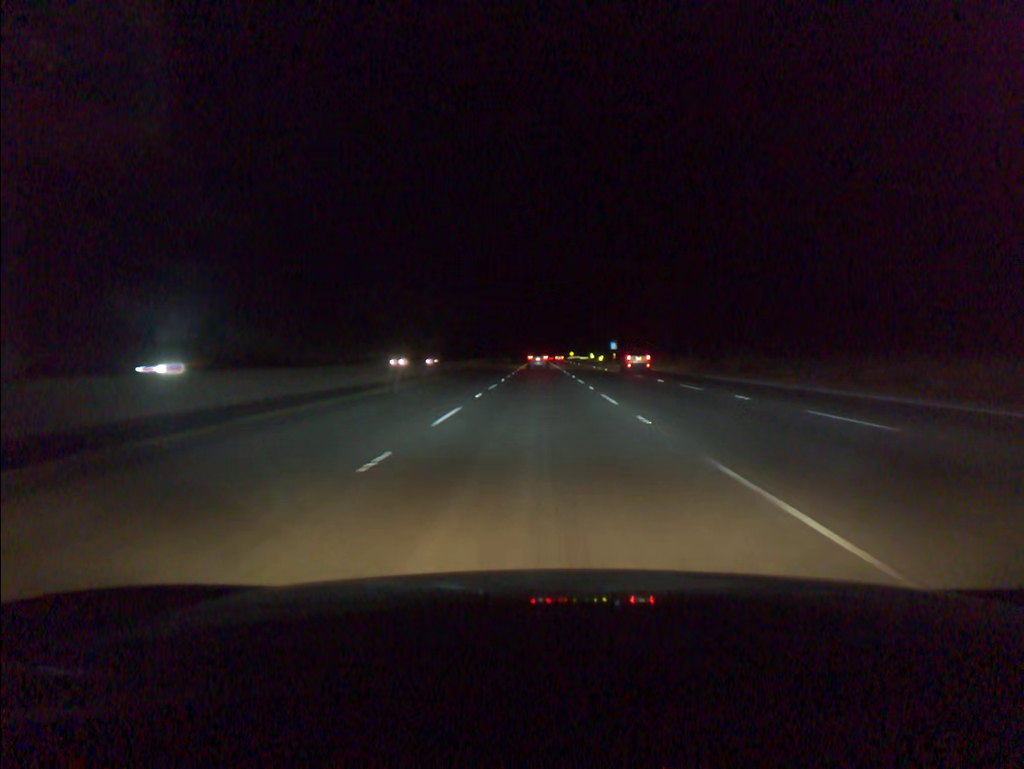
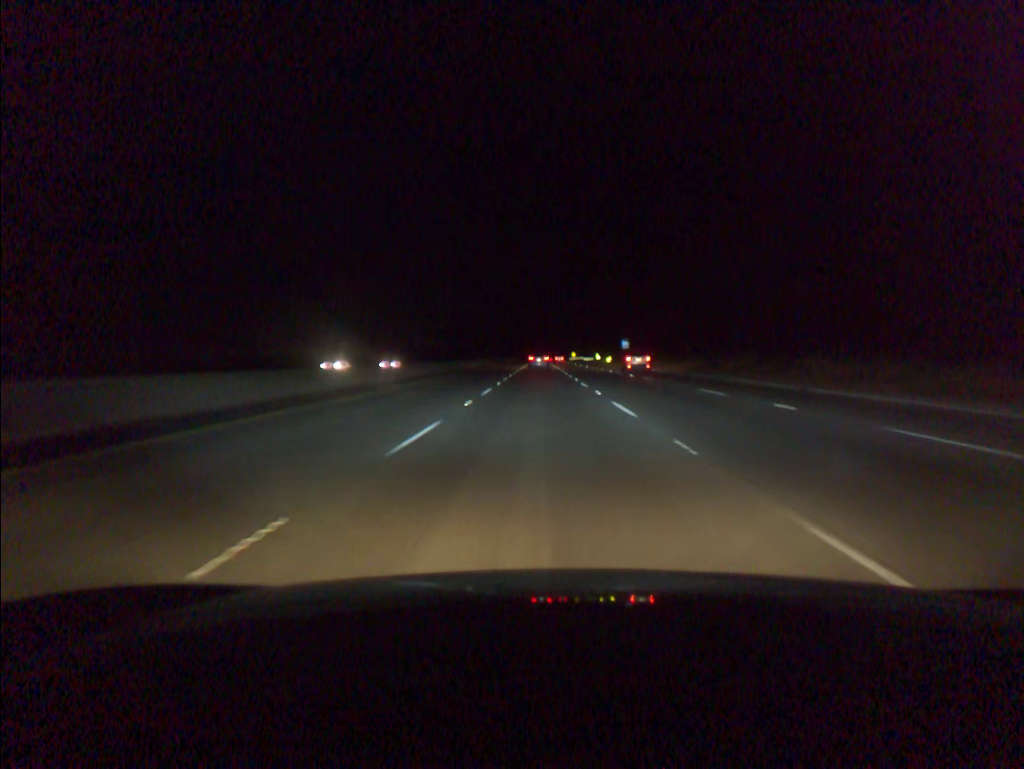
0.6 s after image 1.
(0.0, +18.3) m; 0°
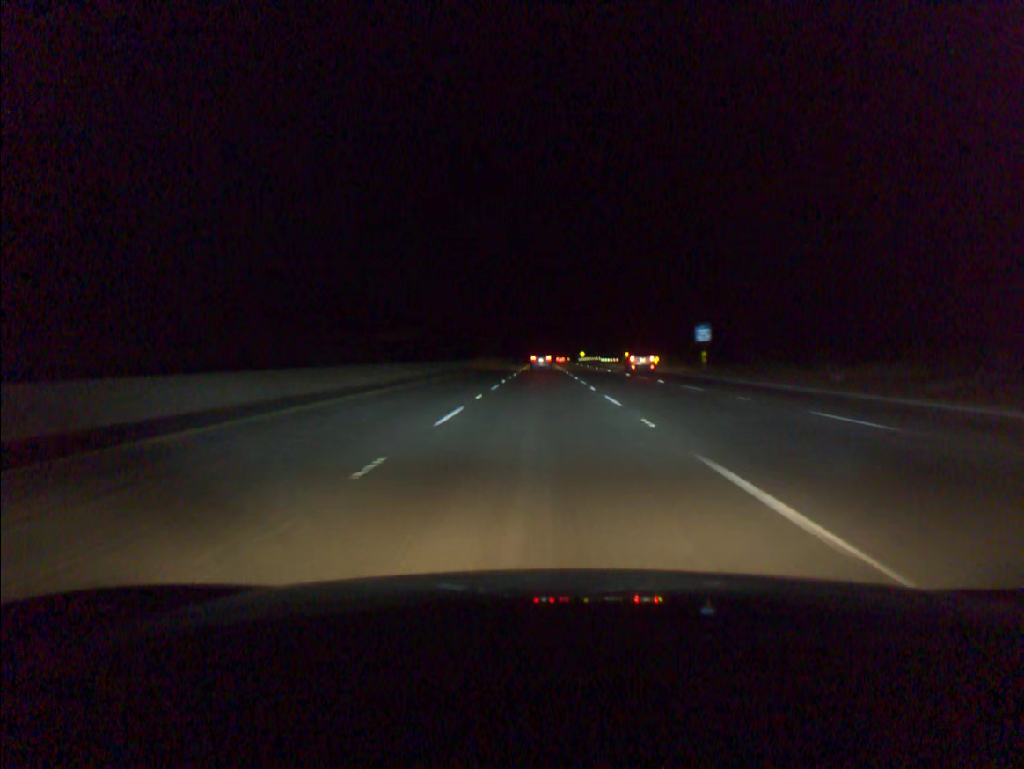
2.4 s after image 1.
(-0.1, +54.9) m; 0°
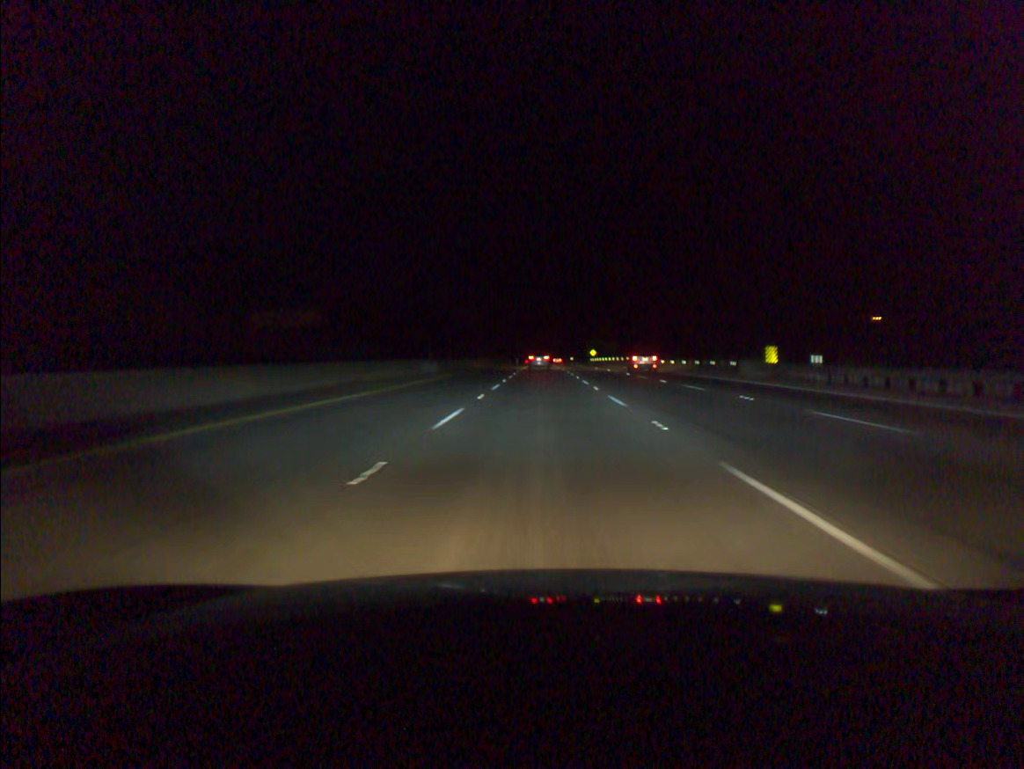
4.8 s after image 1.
(0.0, +73.2) m; 0°
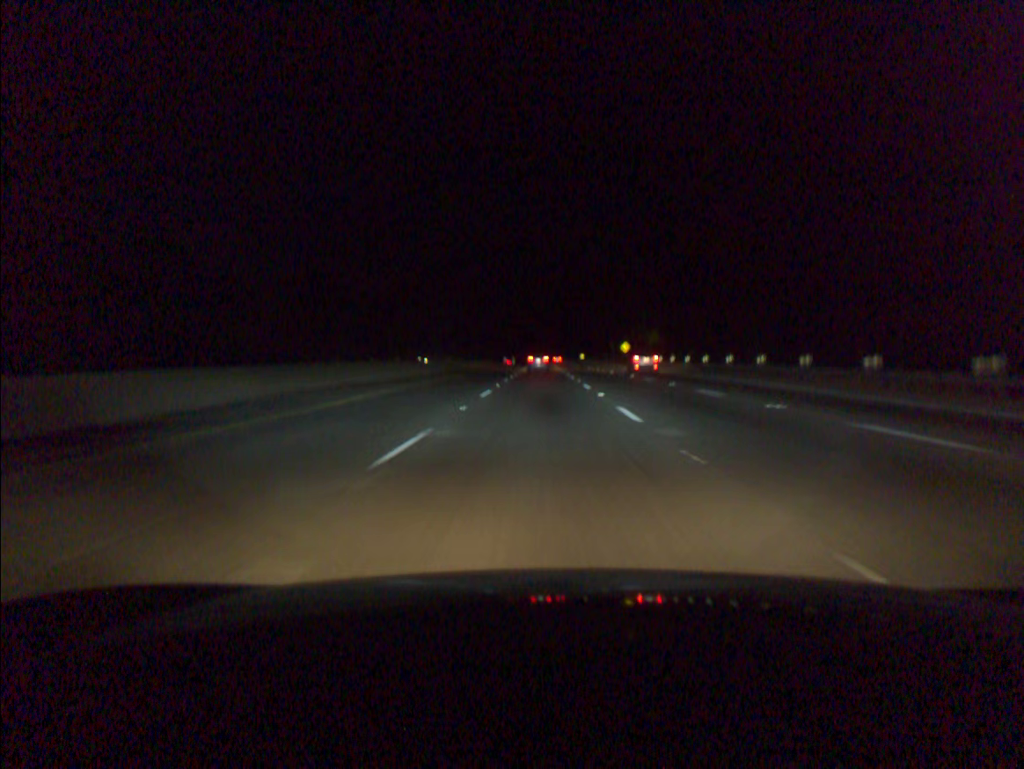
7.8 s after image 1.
(+0.1, +91.5) m; 0°
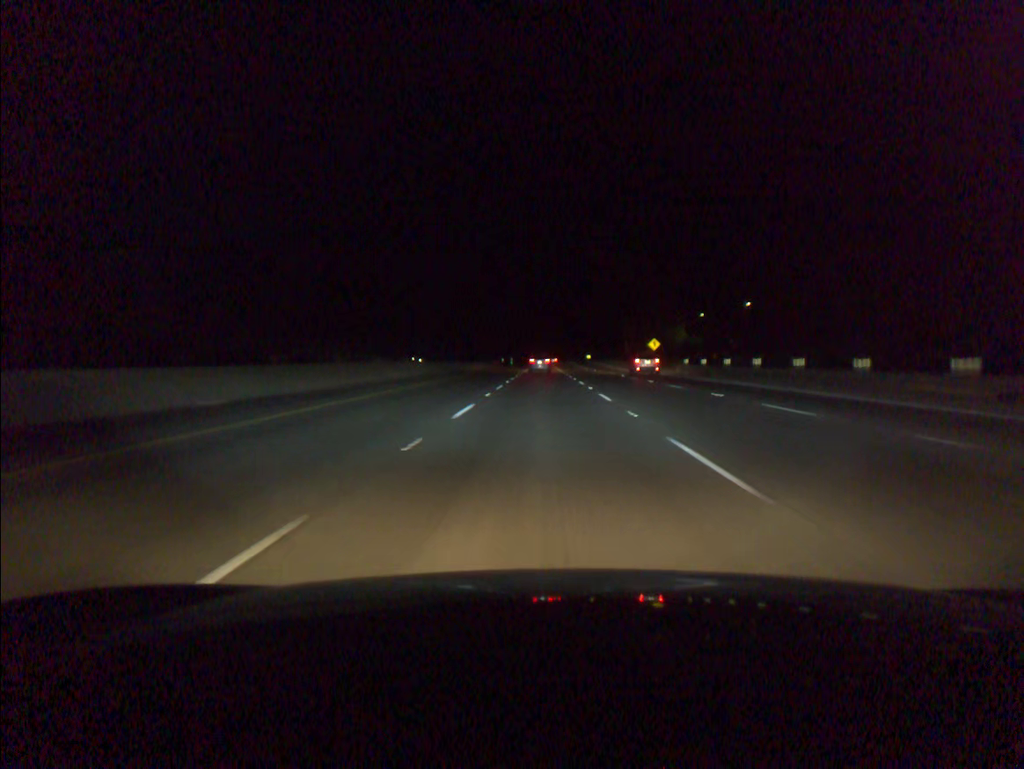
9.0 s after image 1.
(-0.1, +36.6) m; 0°
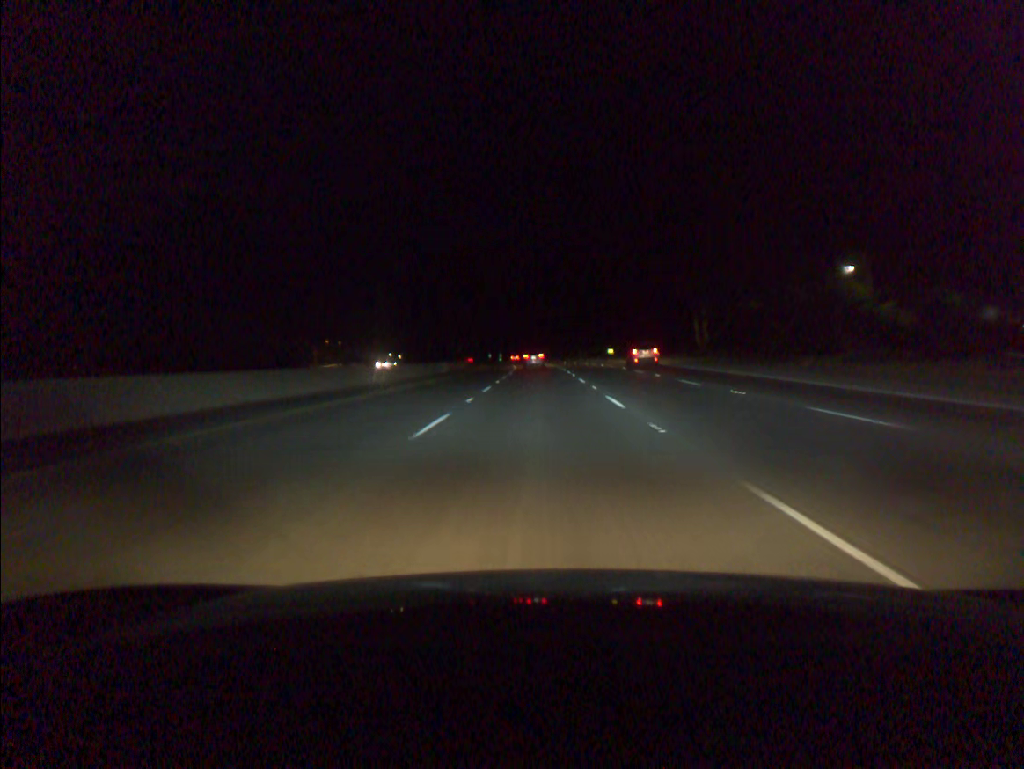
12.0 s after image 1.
(+0.3, +91.8) m; 0°
